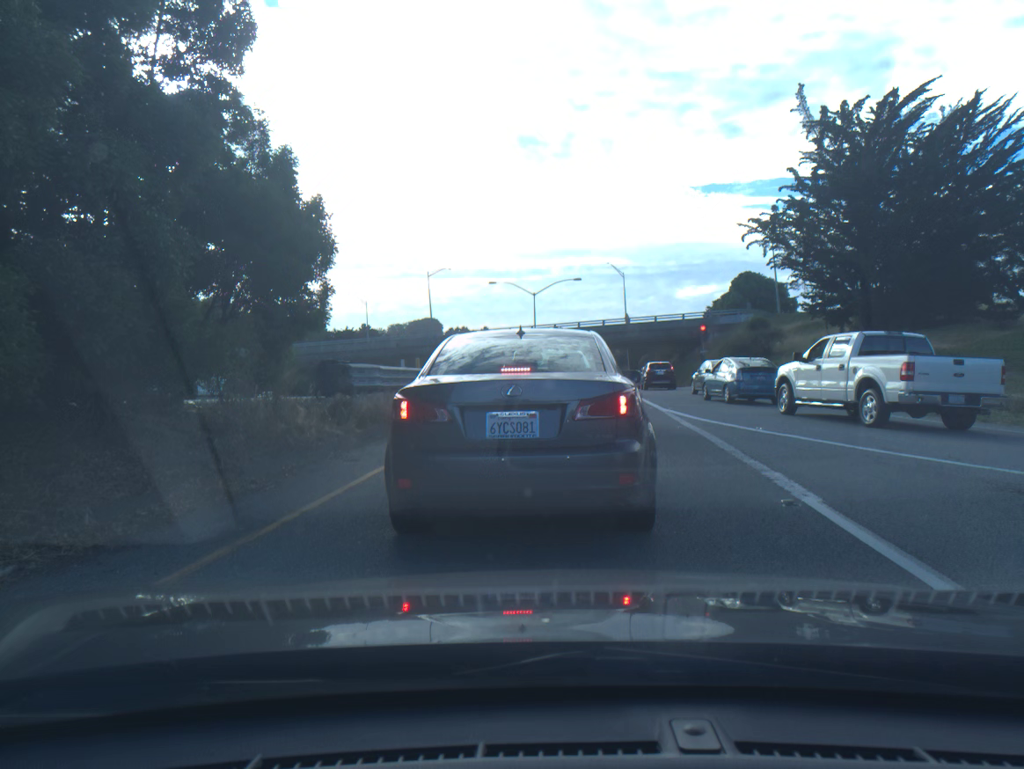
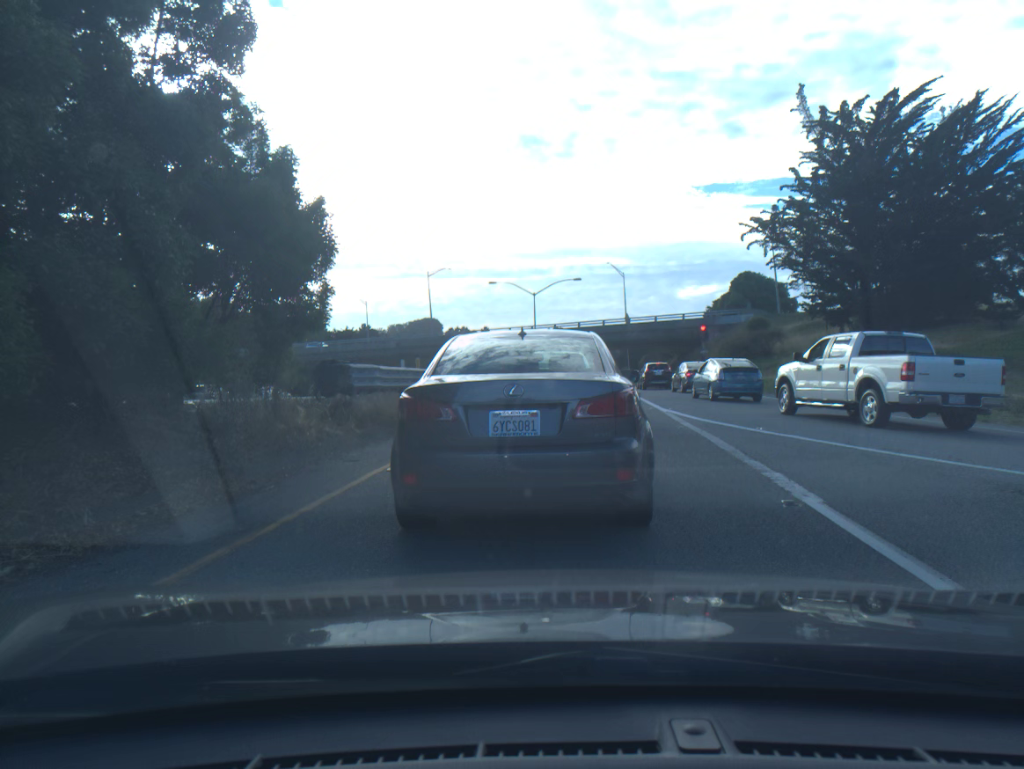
(-0.1, 0.0) m; 0°
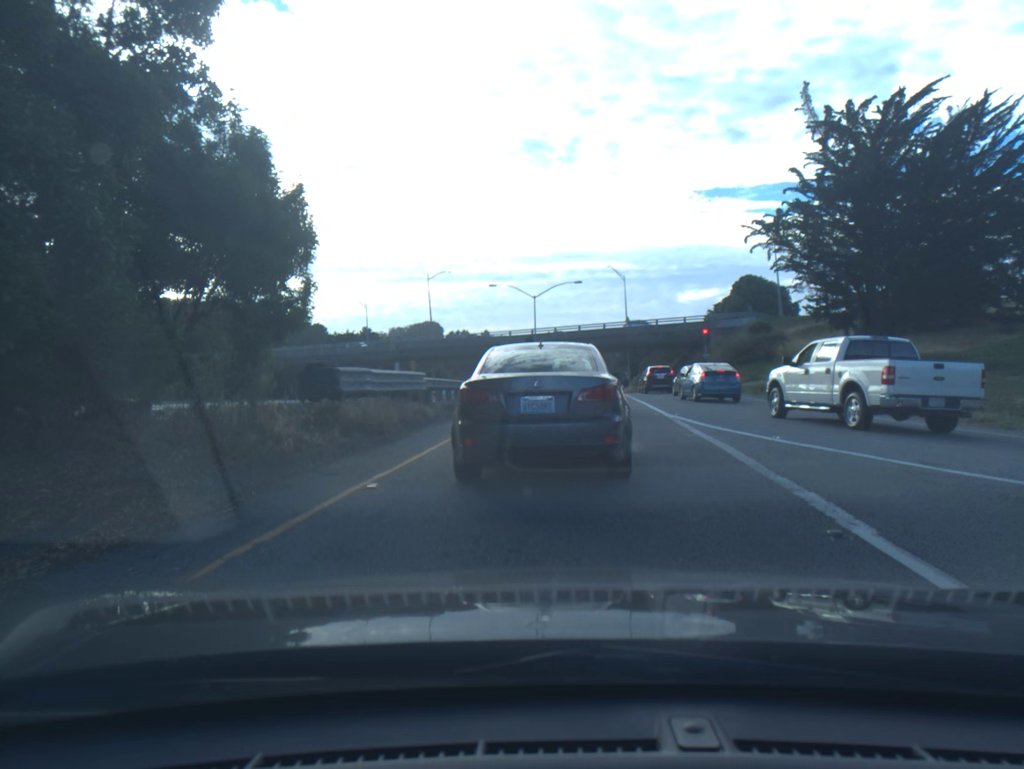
(-0.1, +1.0) m; 0°
